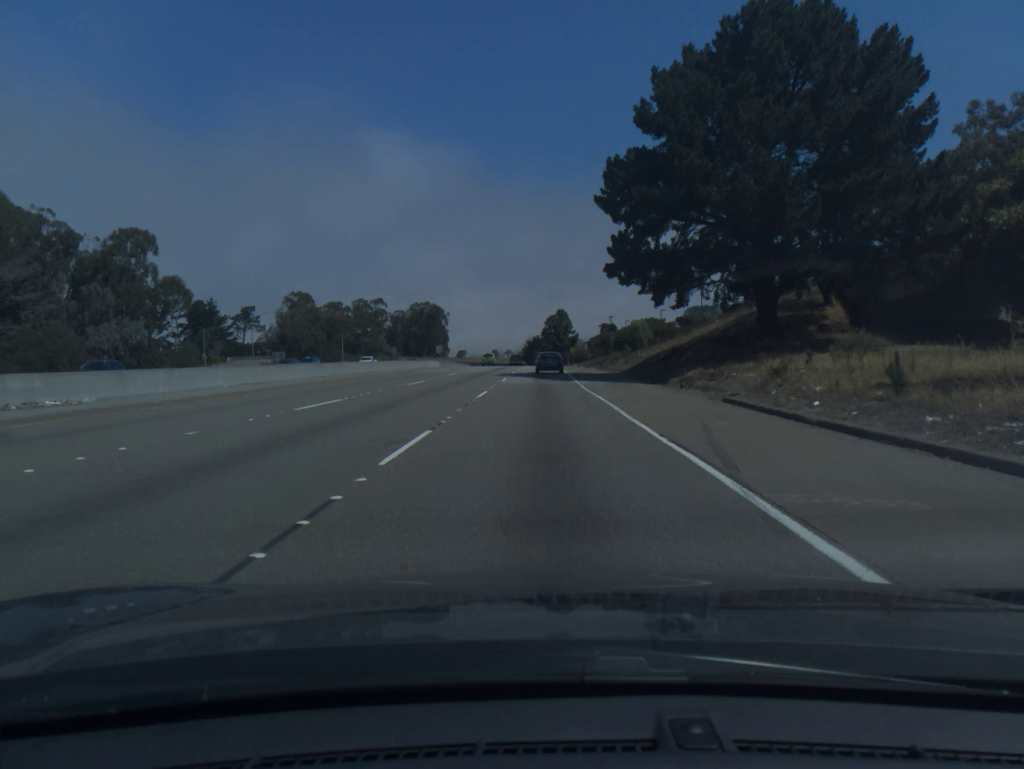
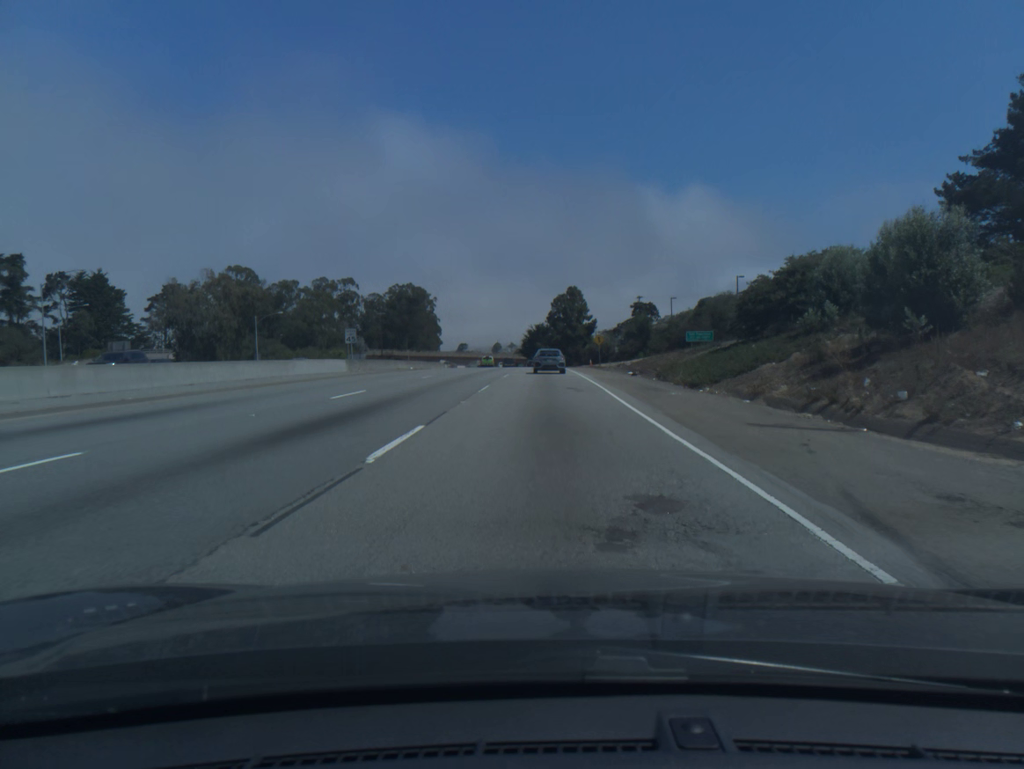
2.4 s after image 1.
(-0.1, +57.2) m; 0°
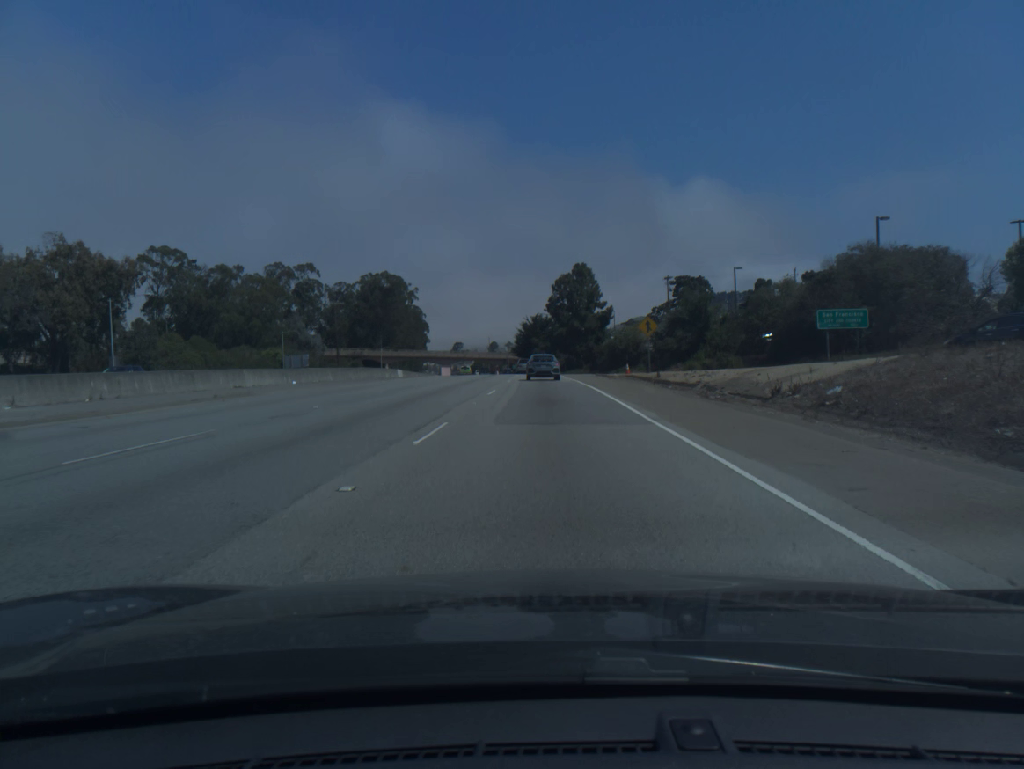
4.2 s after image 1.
(+0.1, +41.1) m; 0°
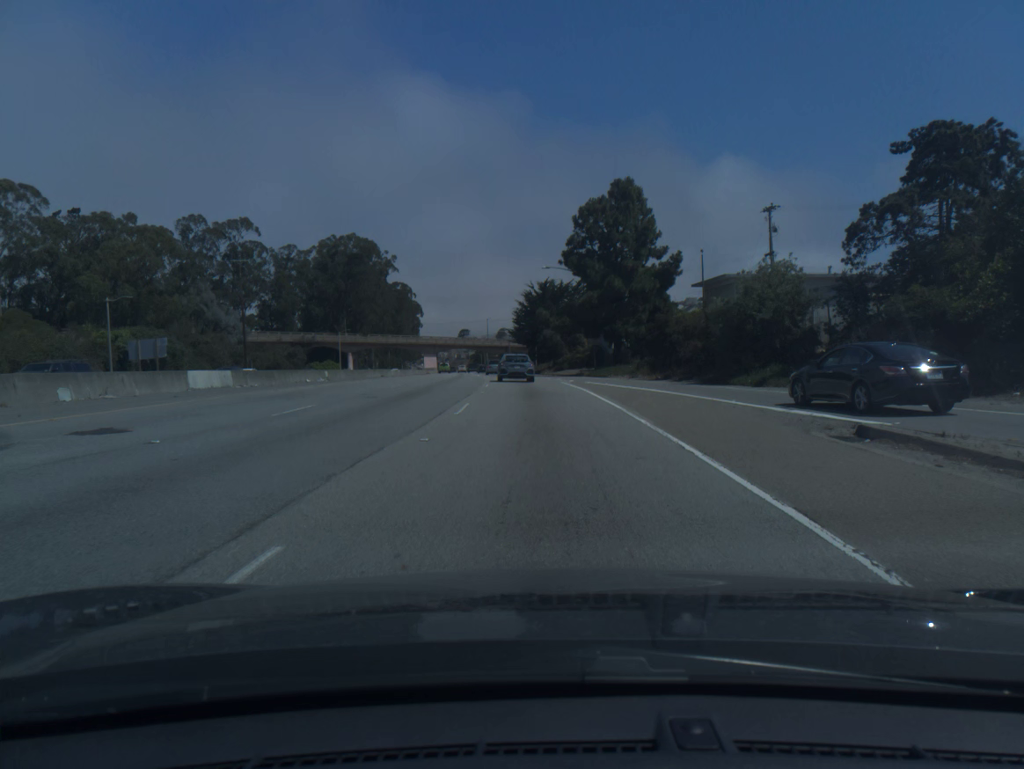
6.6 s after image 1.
(-0.2, +53.3) m; -1°
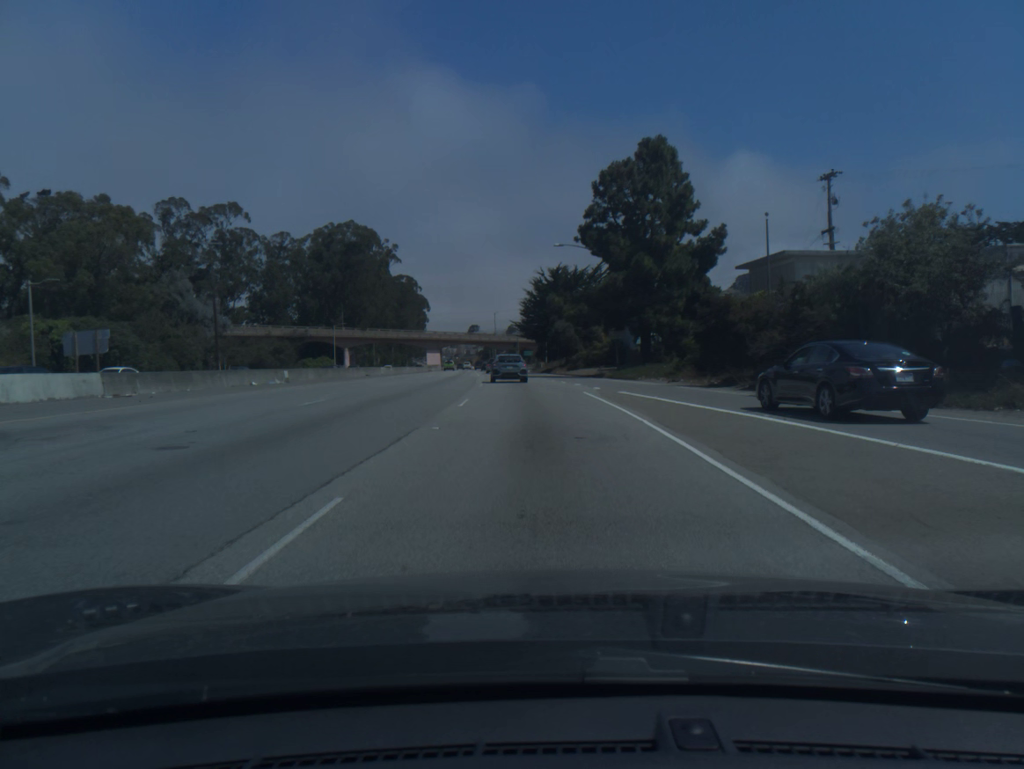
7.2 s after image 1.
(-0.1, +13.1) m; -1°
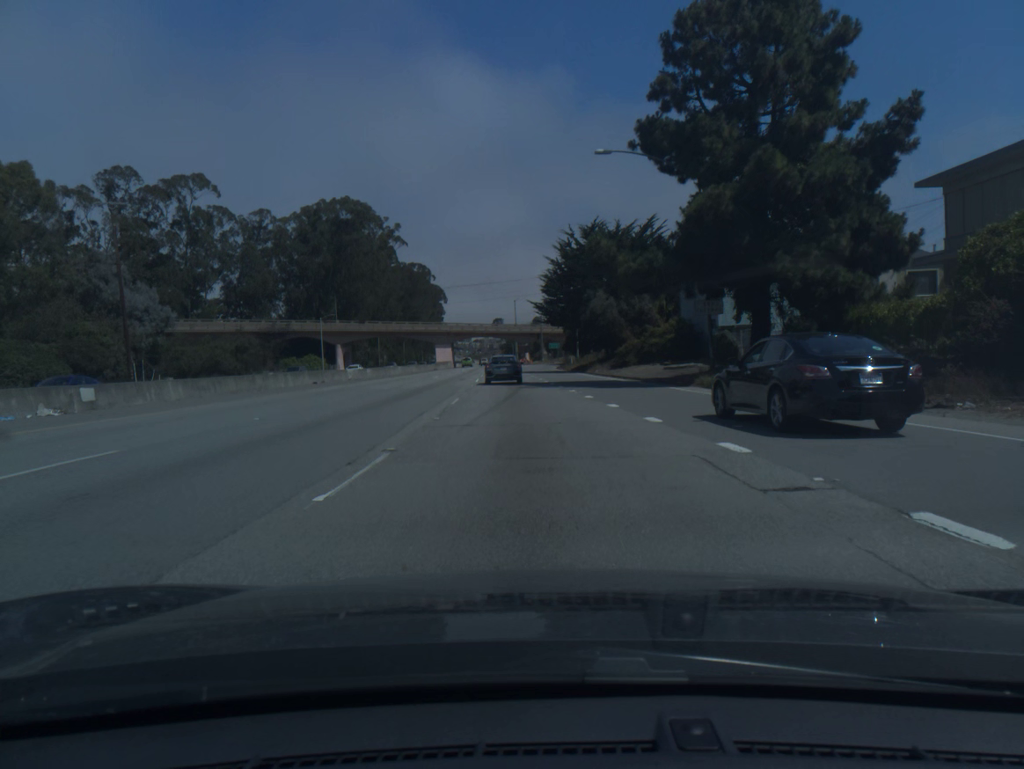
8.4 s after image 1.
(-0.4, +25.8) m; -2°
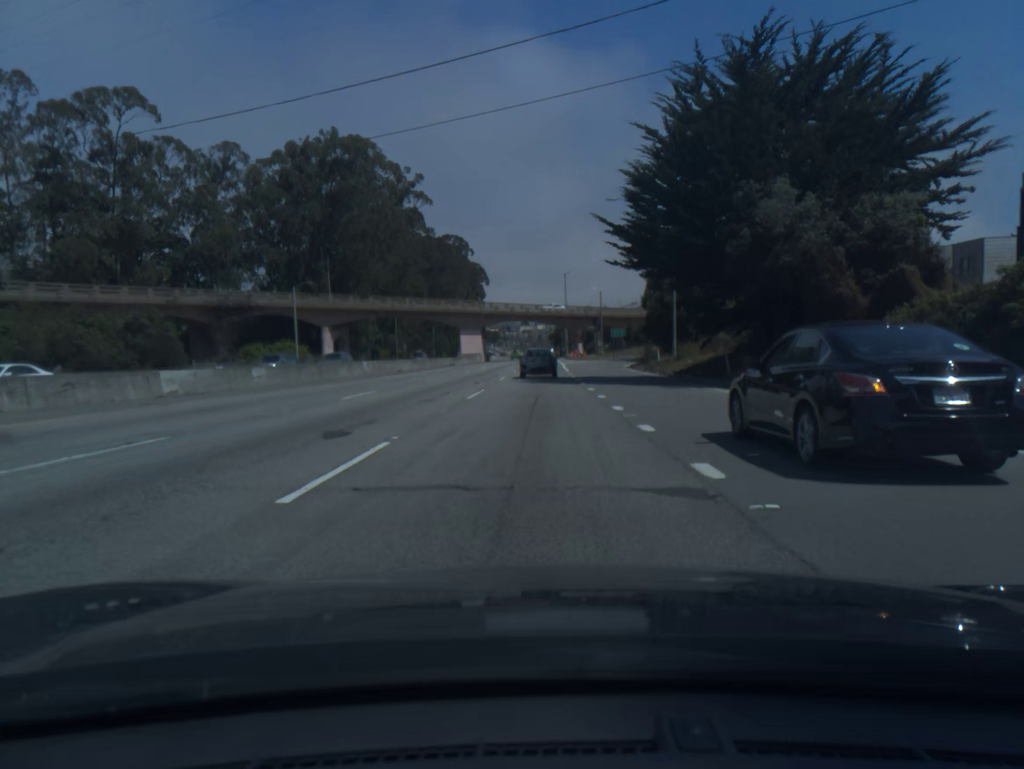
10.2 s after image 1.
(-1.2, +38.1) m; -4°
